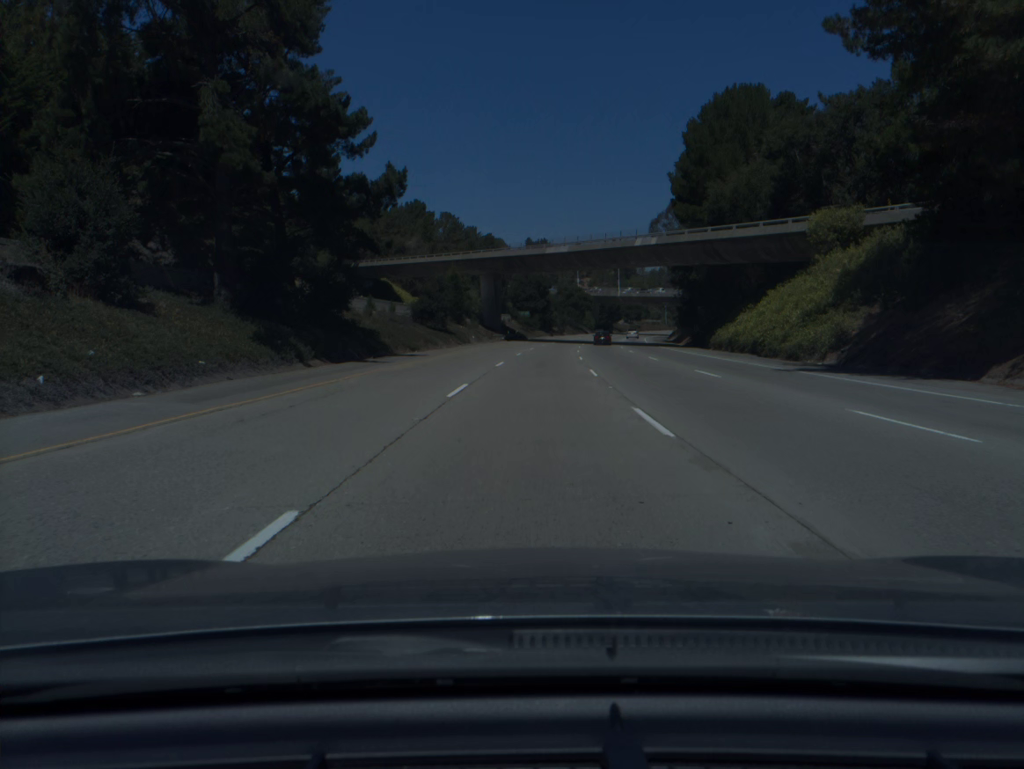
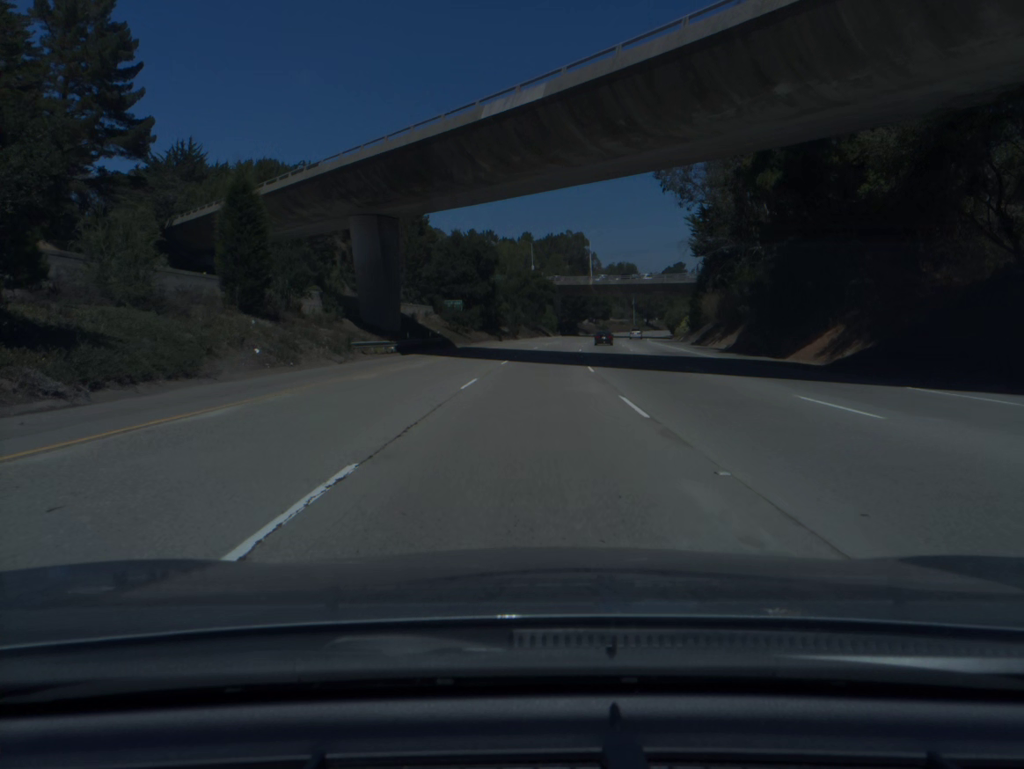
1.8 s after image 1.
(+2.0, +56.2) m; +4°
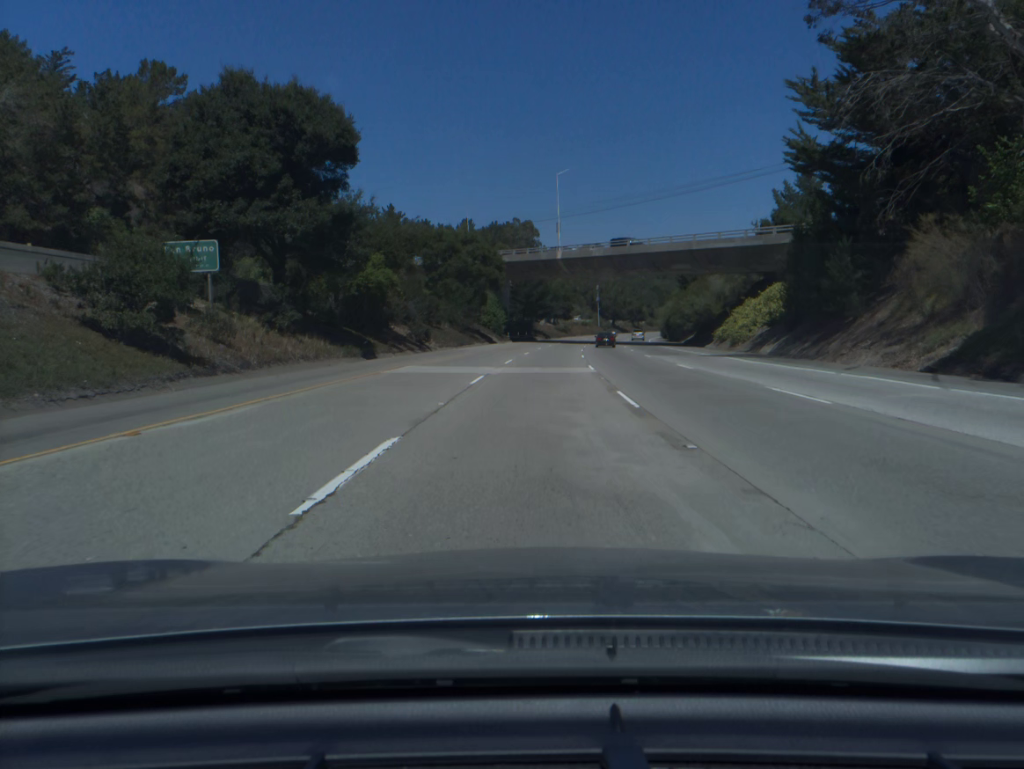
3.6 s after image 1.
(+2.1, +56.3) m; +4°
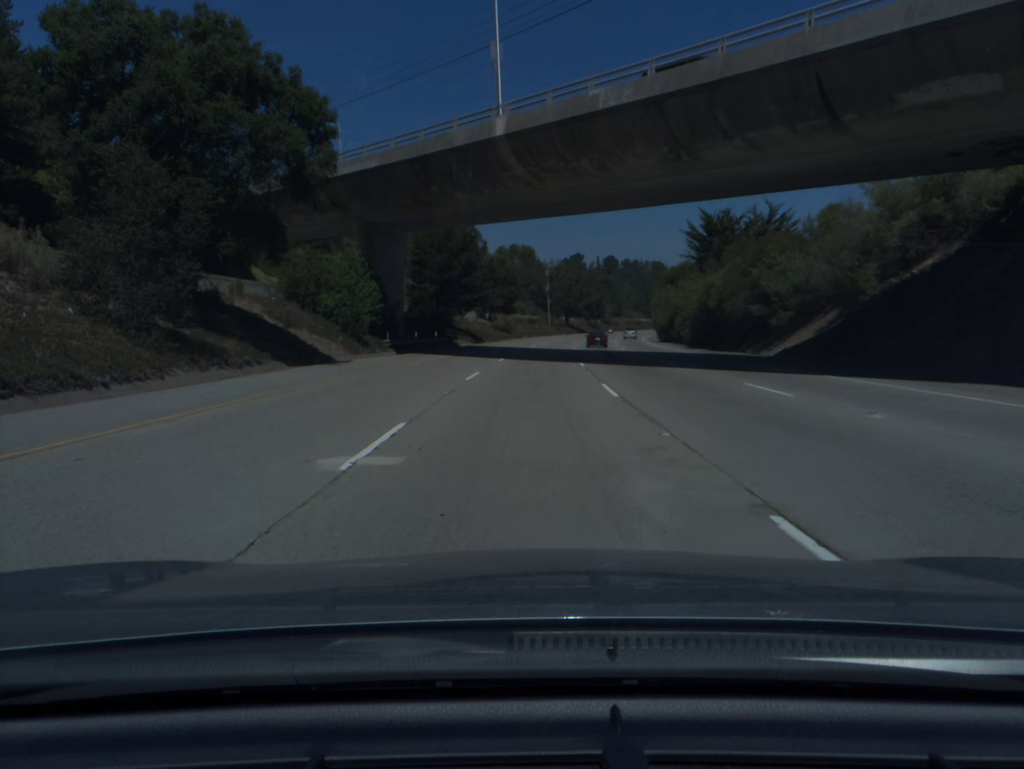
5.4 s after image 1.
(+2.3, +56.7) m; +5°
